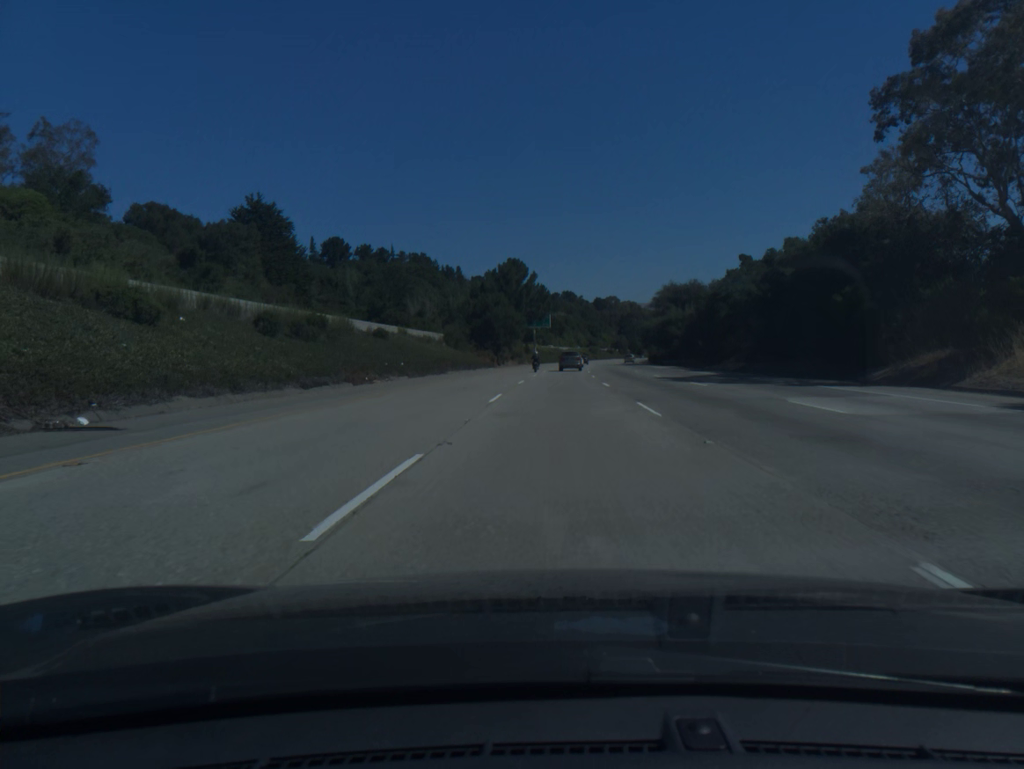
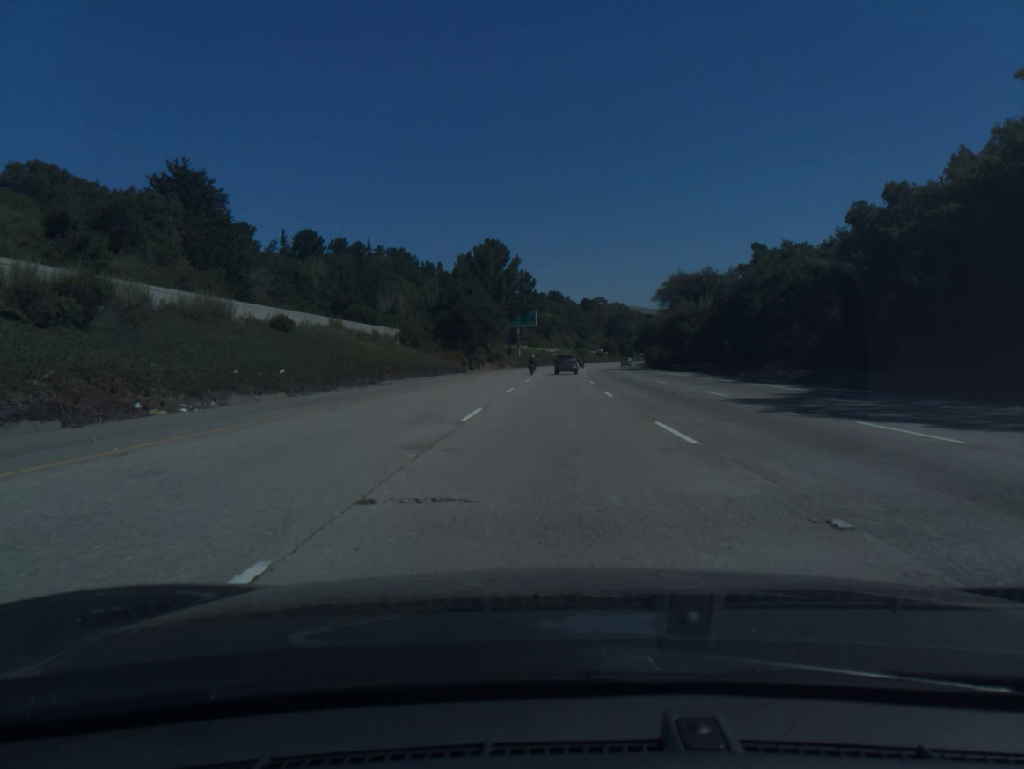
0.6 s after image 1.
(+0.2, +19.2) m; +1°
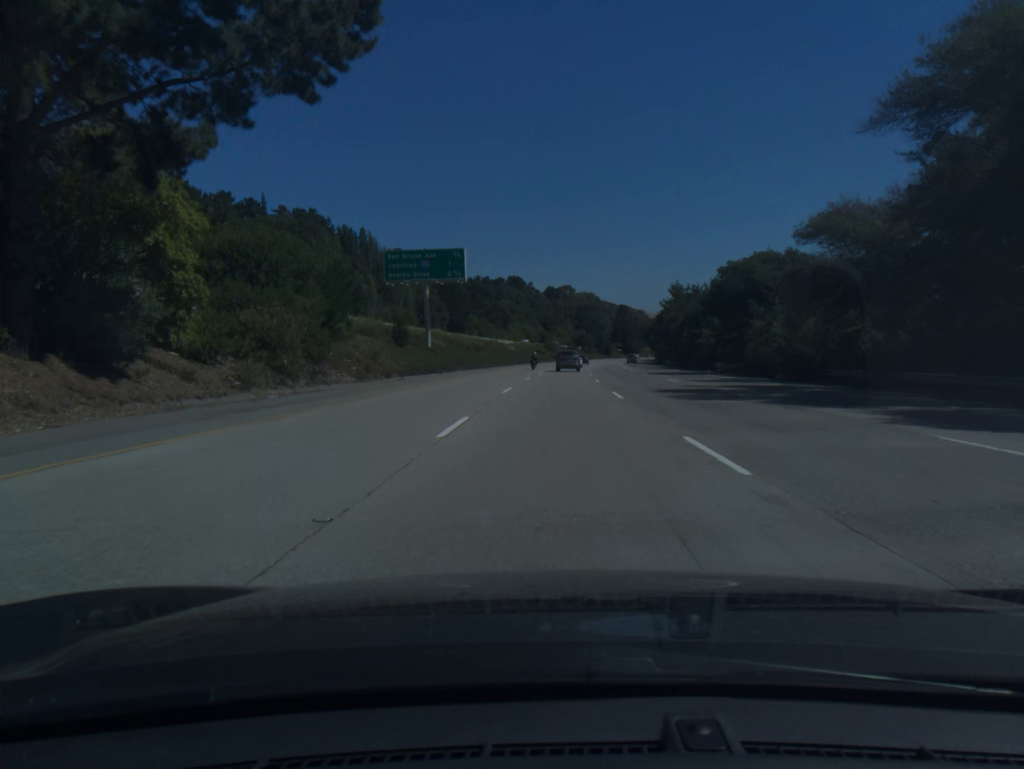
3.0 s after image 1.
(+1.9, +76.7) m; +3°
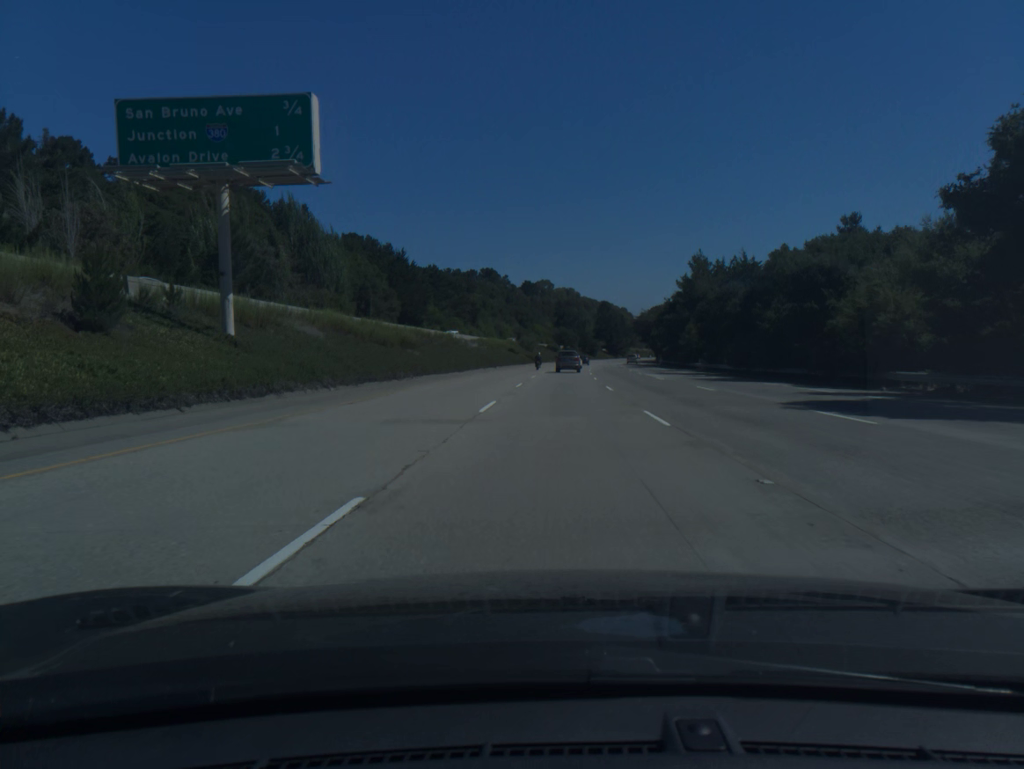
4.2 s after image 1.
(+0.6, +38.1) m; +2°
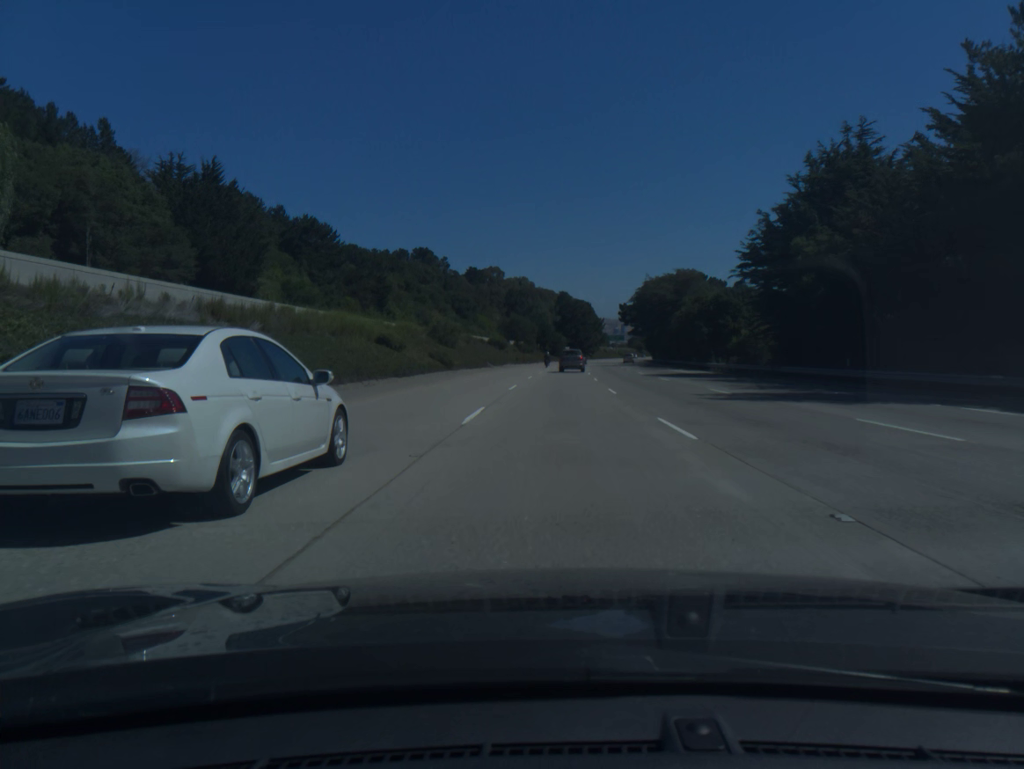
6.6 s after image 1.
(+2.0, +75.6) m; +3°
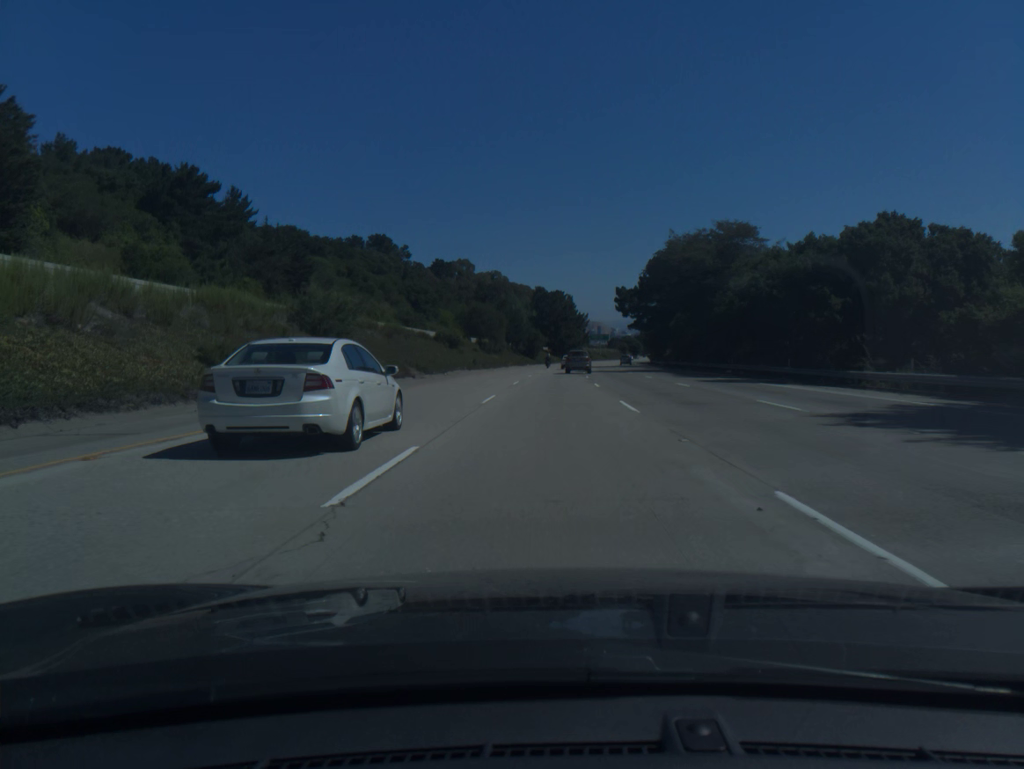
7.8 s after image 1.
(+0.6, +37.5) m; +2°
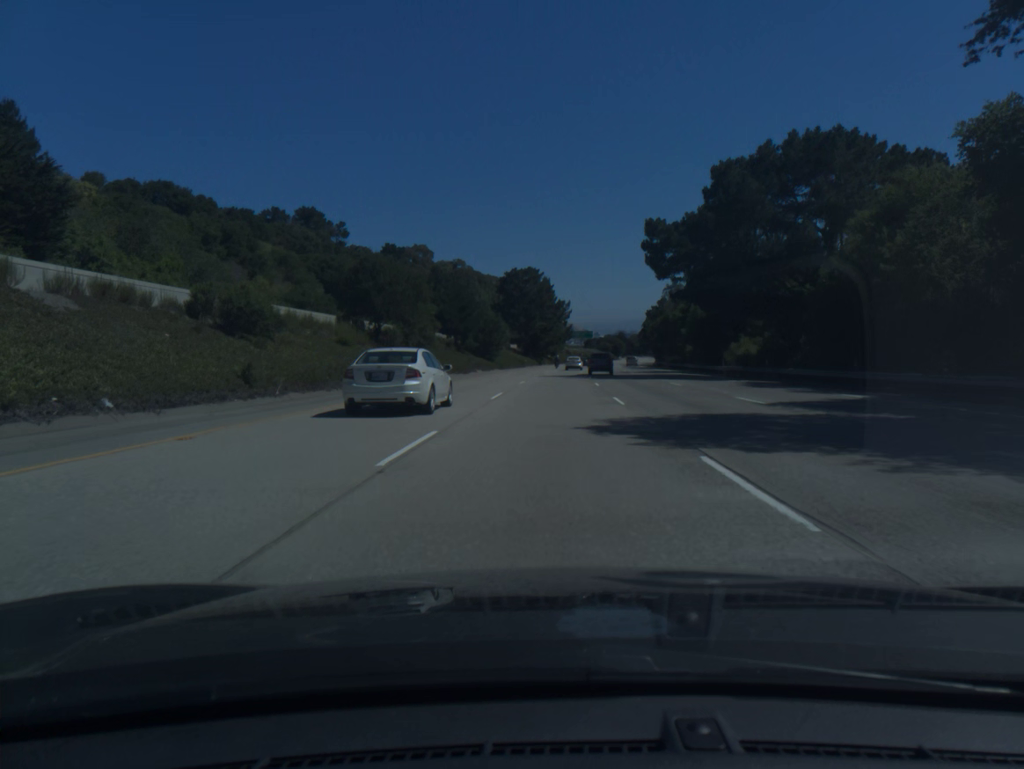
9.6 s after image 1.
(+1.0, +55.9) m; +2°
